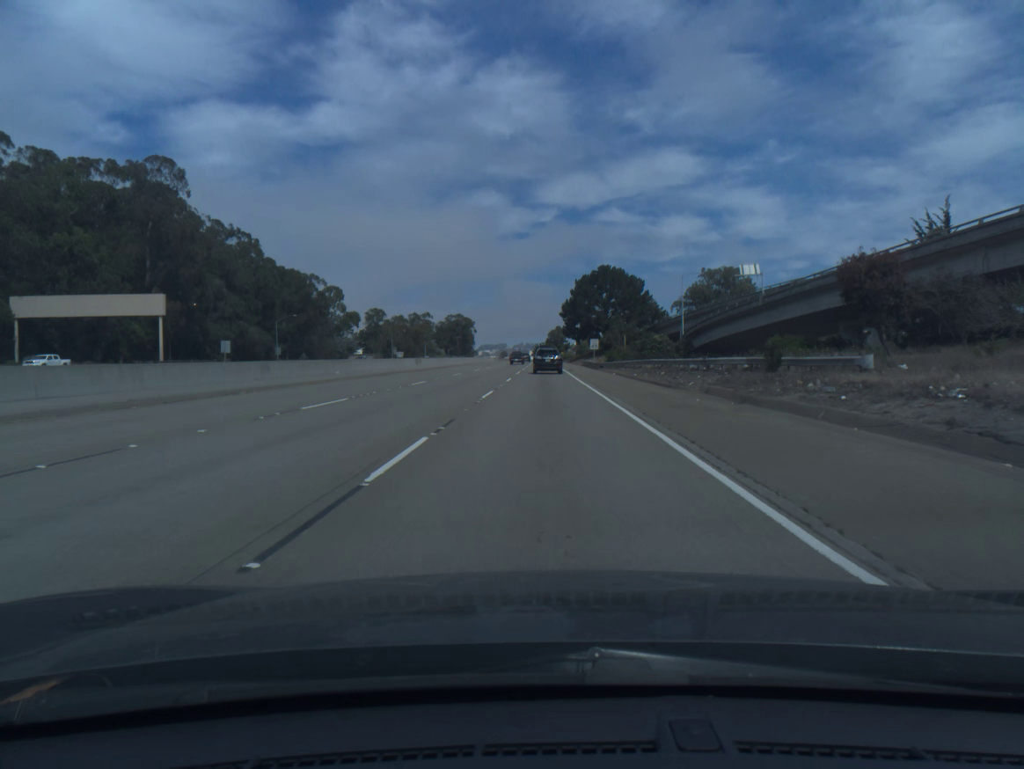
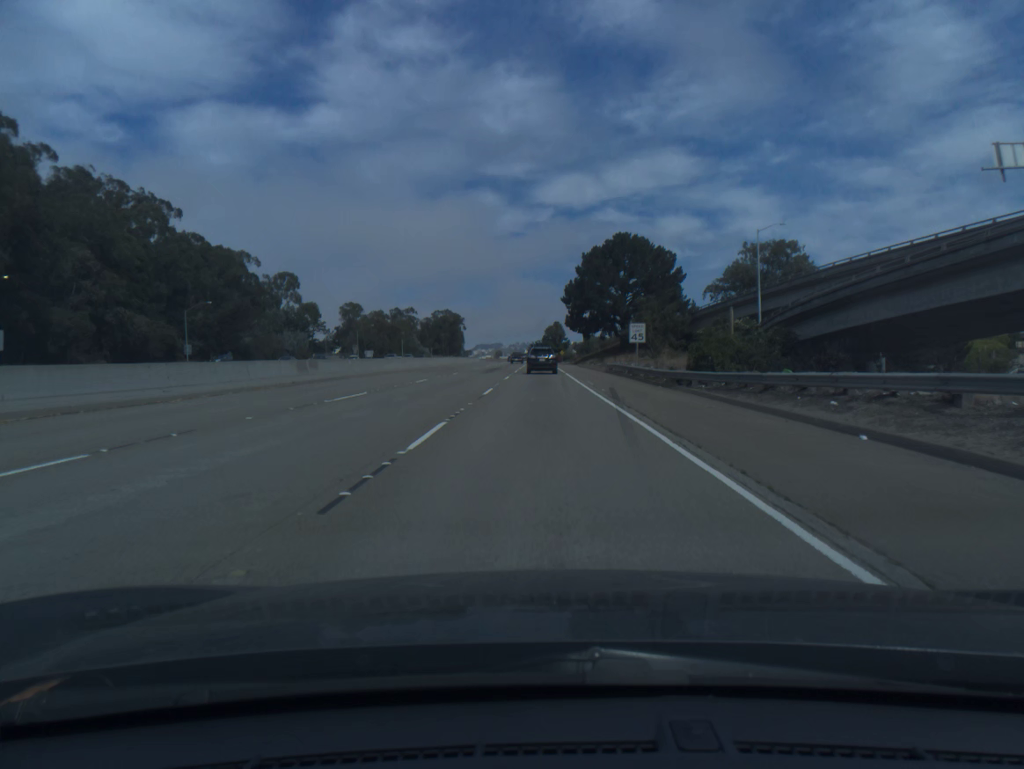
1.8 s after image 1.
(+0.1, +41.6) m; 0°
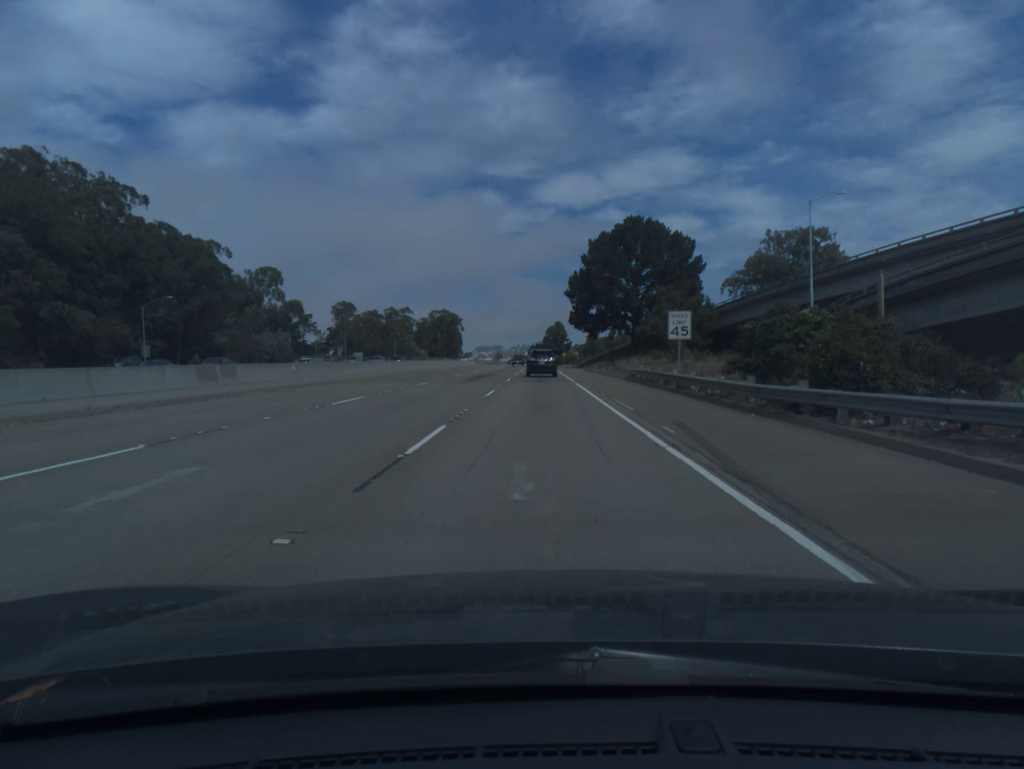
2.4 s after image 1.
(0.0, +13.6) m; 0°
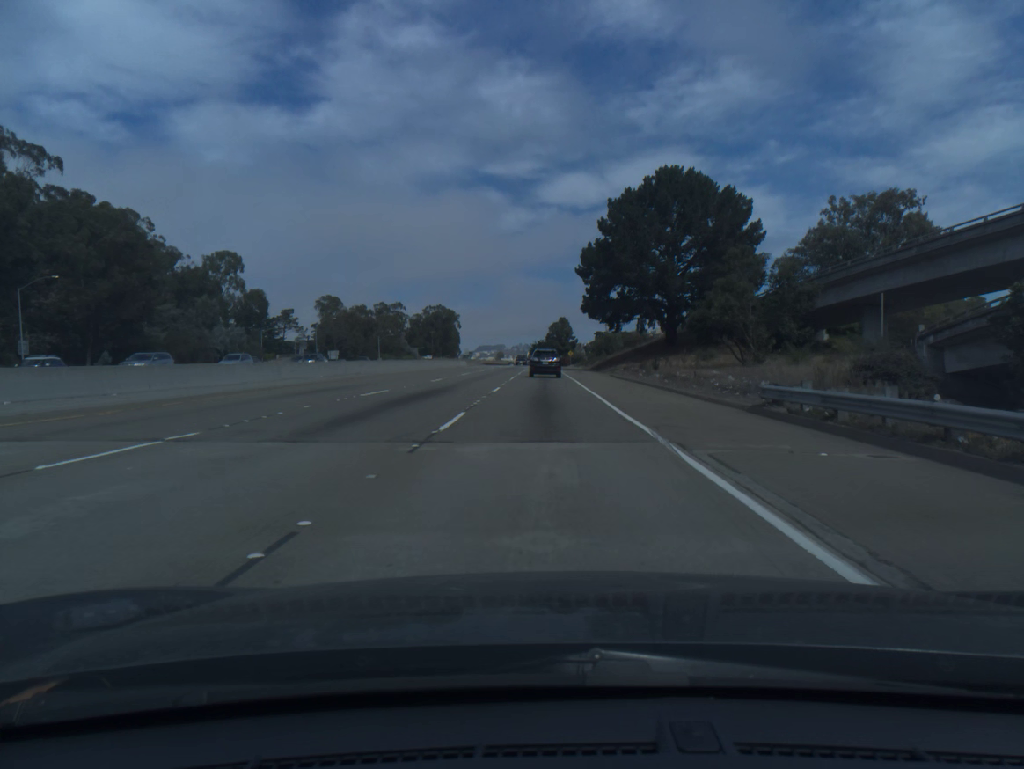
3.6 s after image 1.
(0.0, +26.9) m; 0°
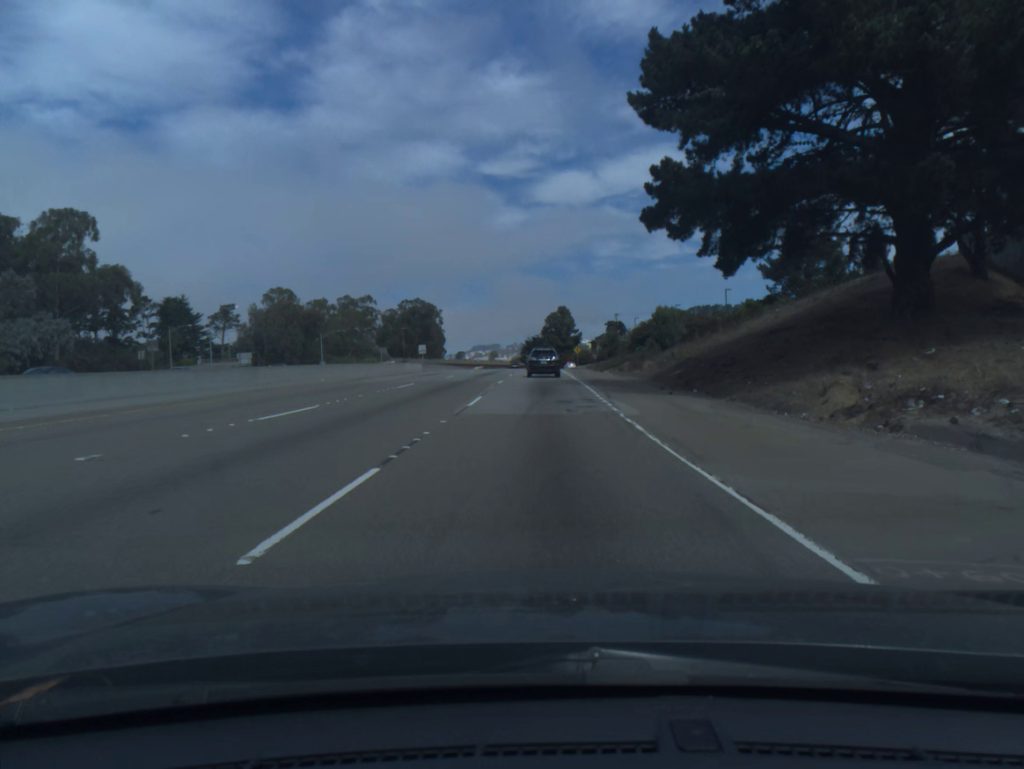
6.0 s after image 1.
(+0.1, +52.5) m; 0°
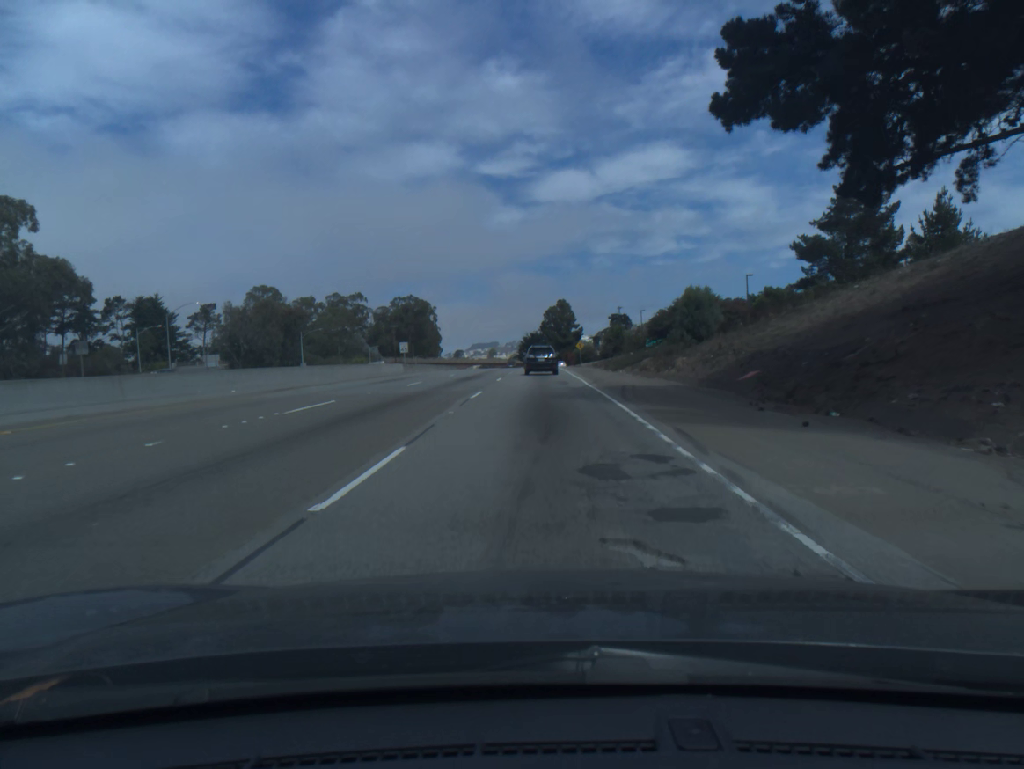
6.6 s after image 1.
(0.0, +12.9) m; 0°
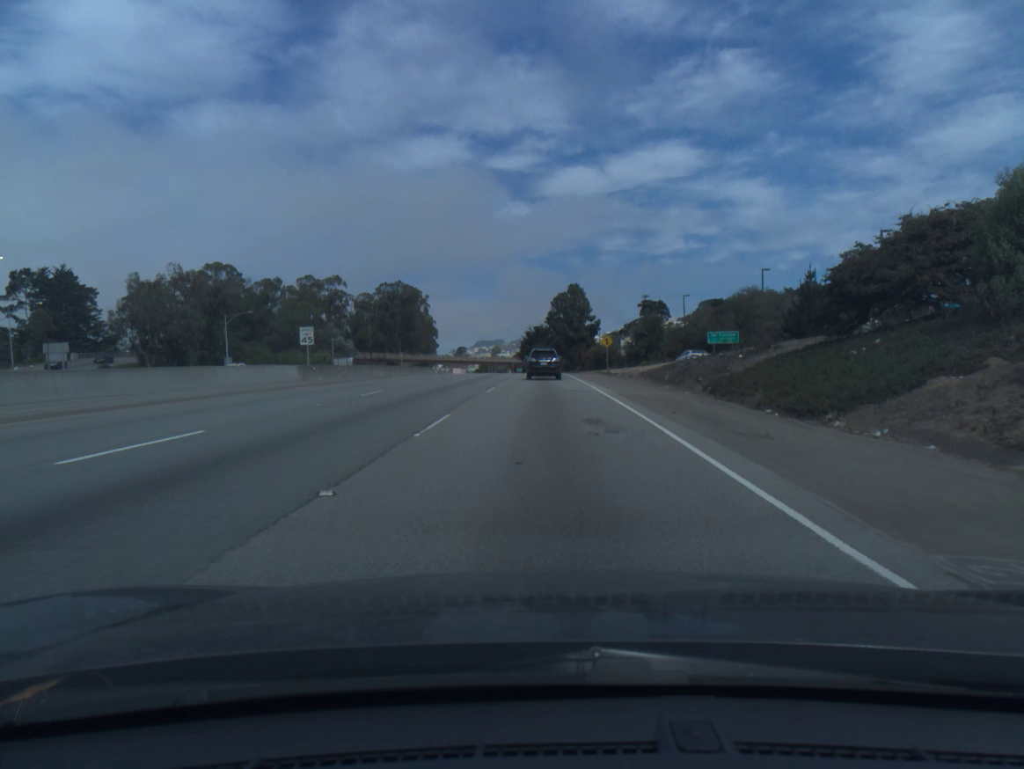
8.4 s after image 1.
(-0.1, +38.2) m; 0°
